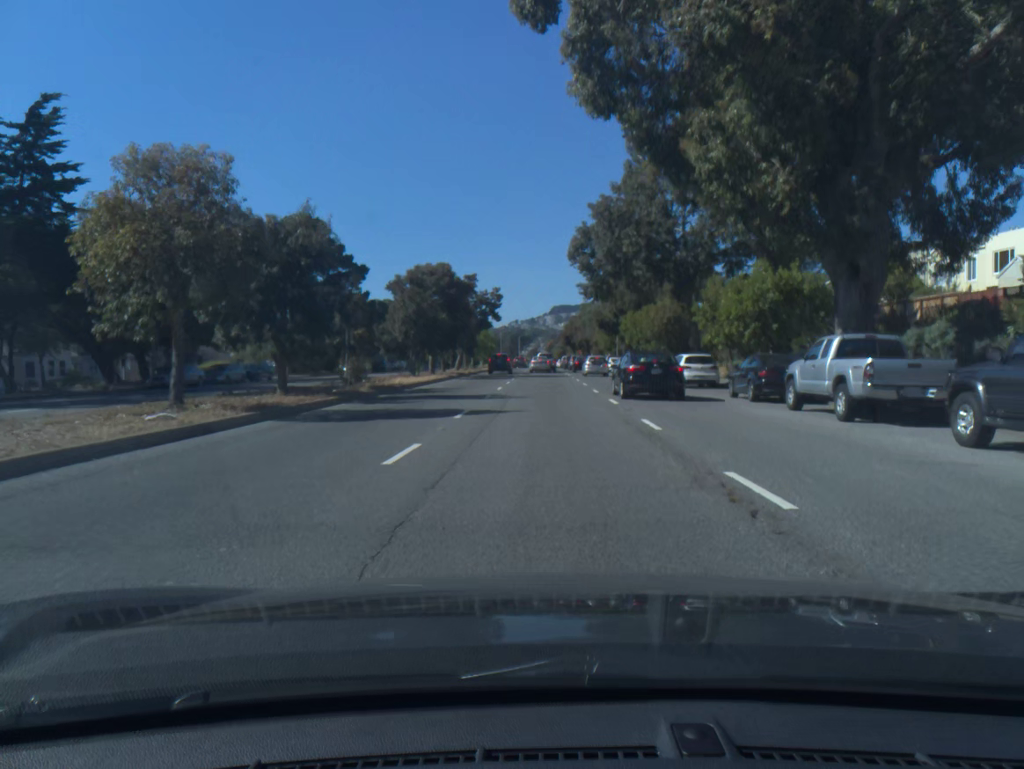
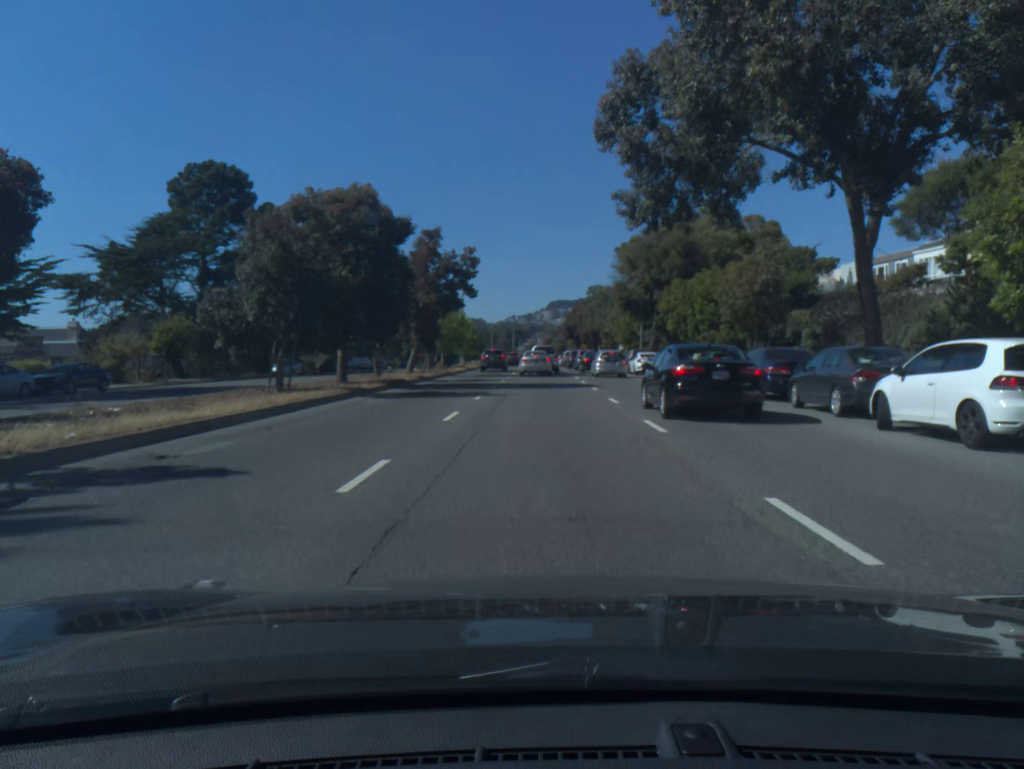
(+0.1, +23.4) m; 0°
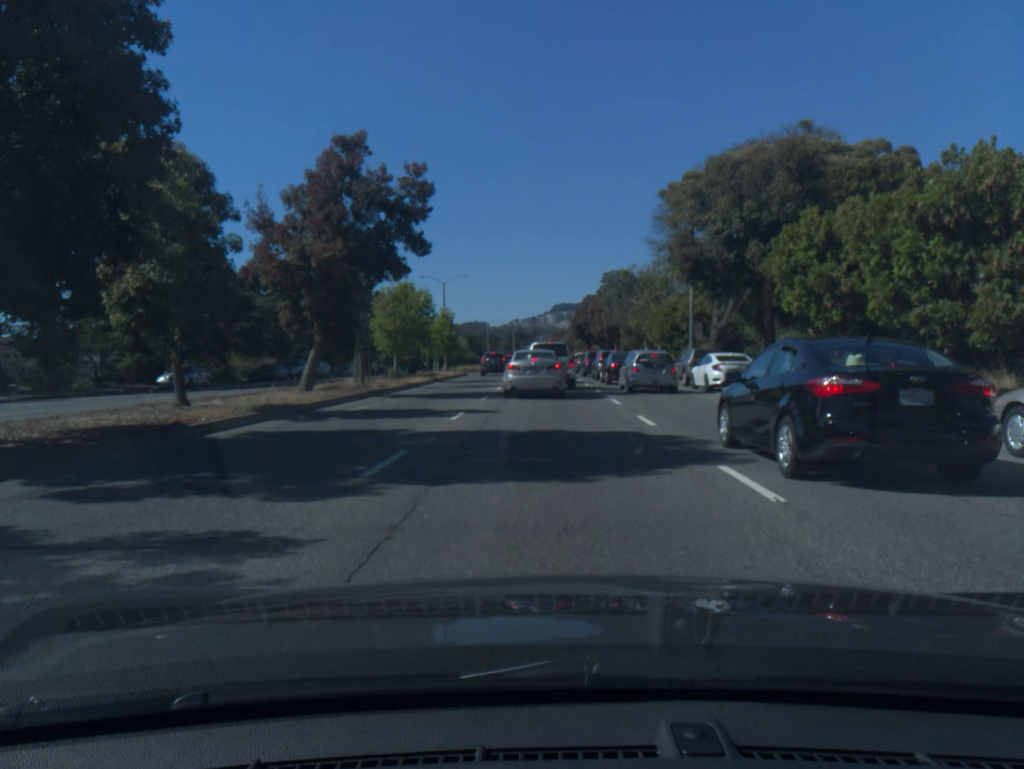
(-0.1, +20.9) m; -1°
